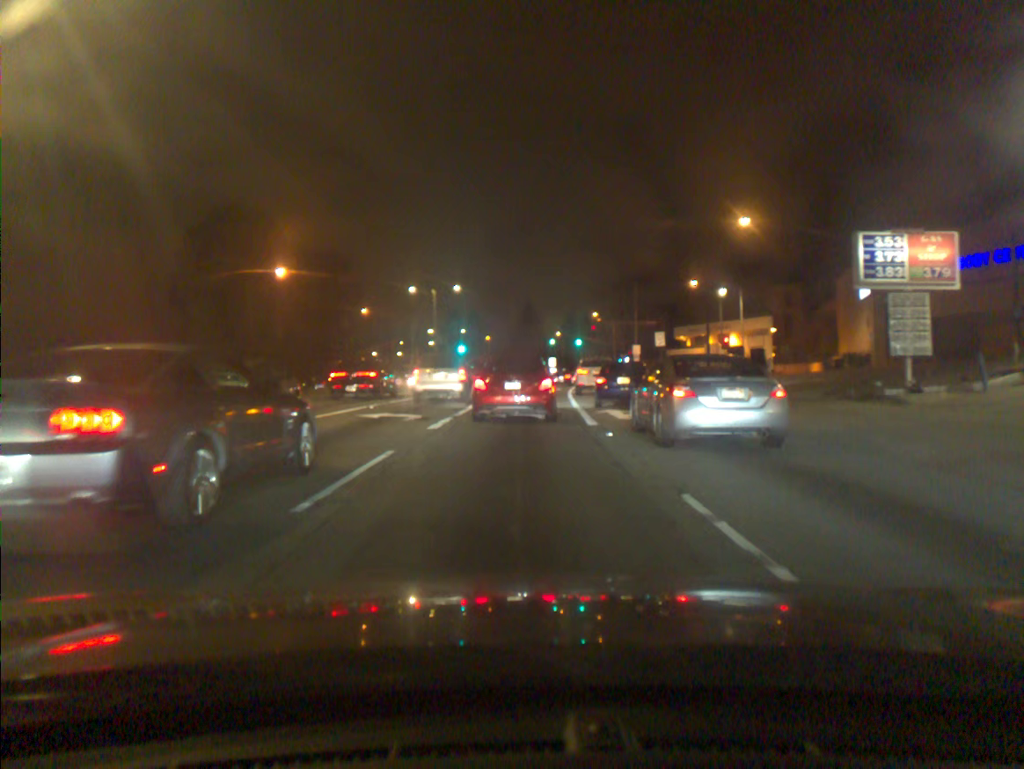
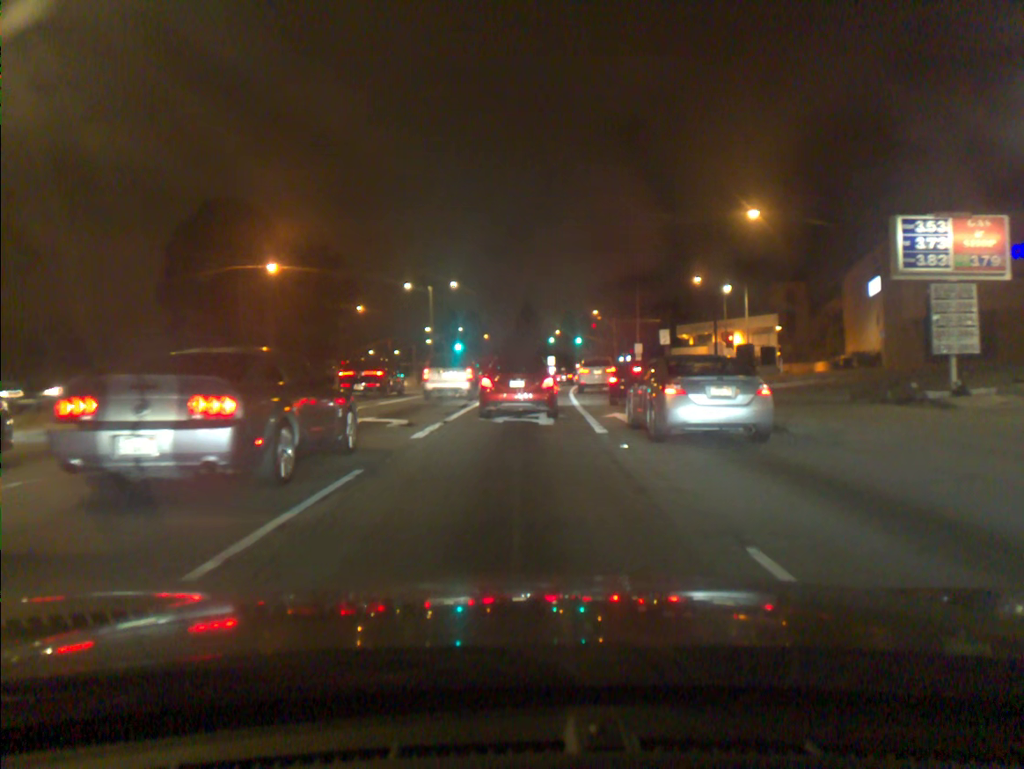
(0.0, +2.0) m; 0°
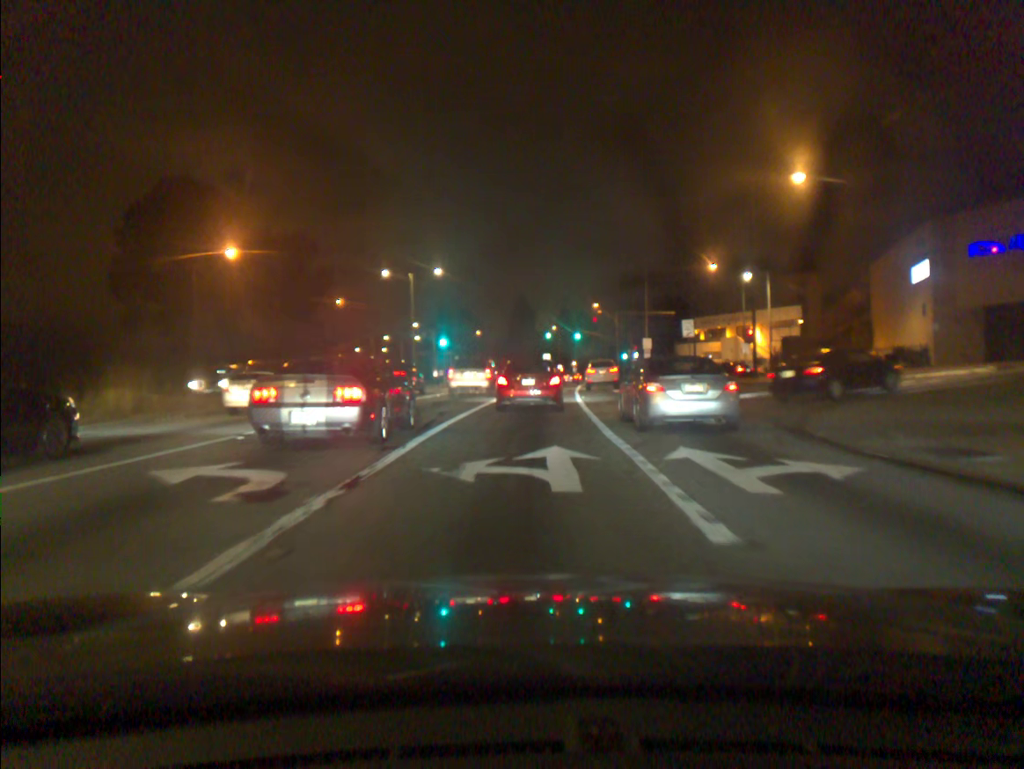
(0.0, +8.5) m; +1°
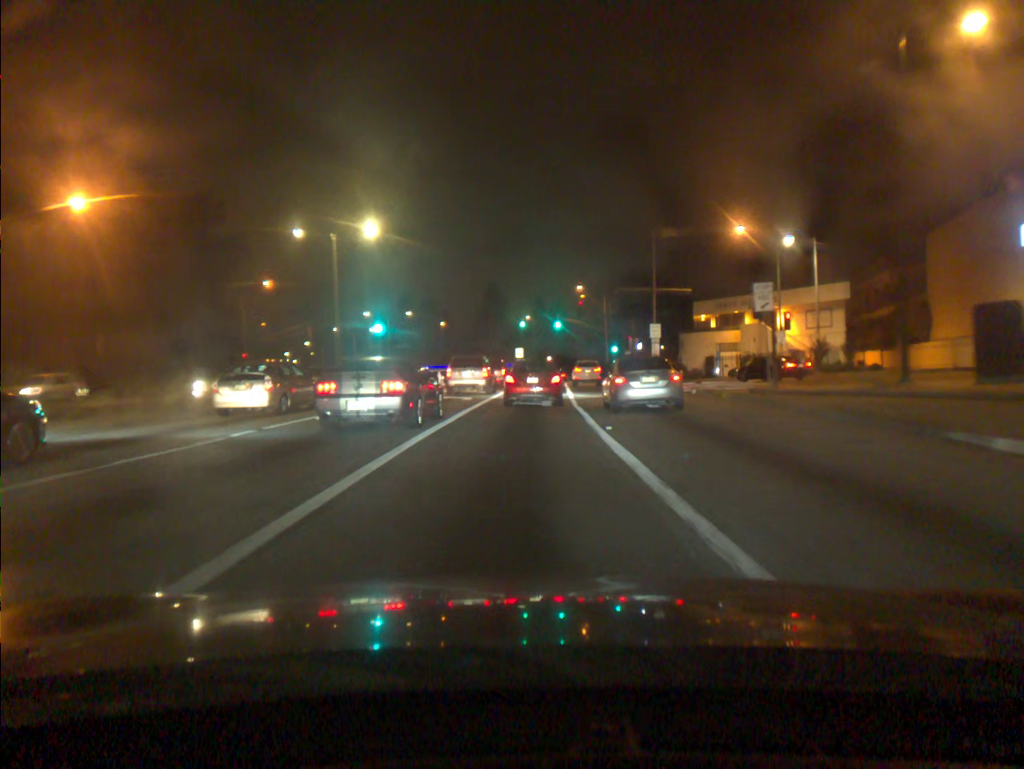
(+0.3, +16.7) m; +2°
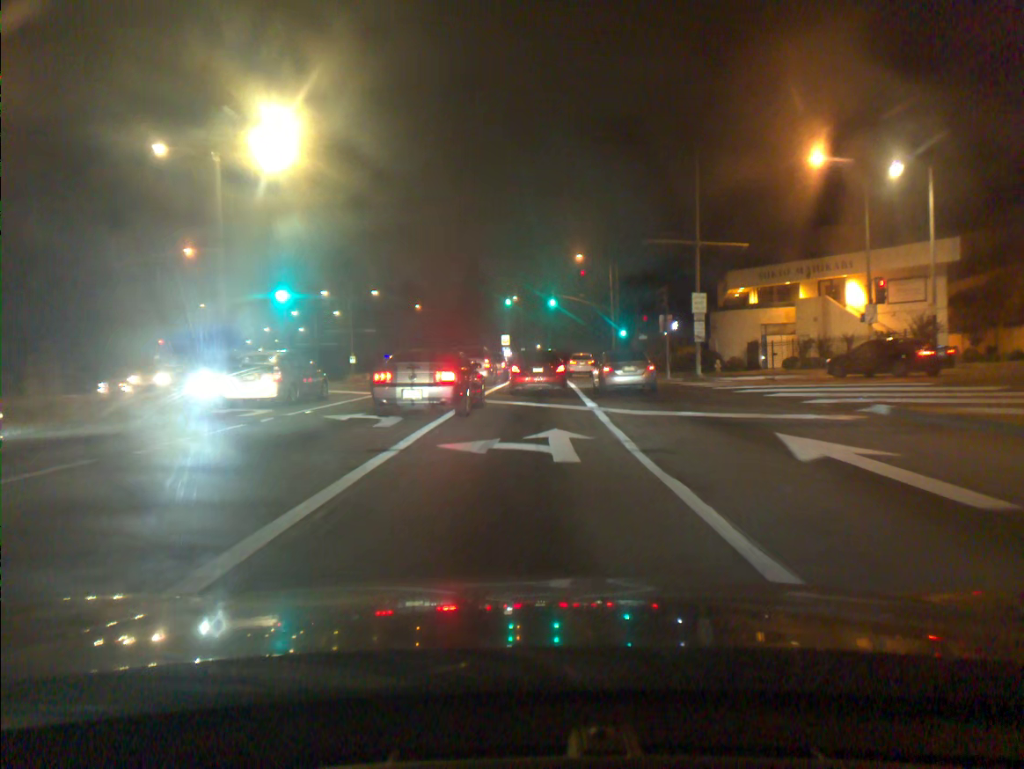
(+0.1, +15.4) m; +1°
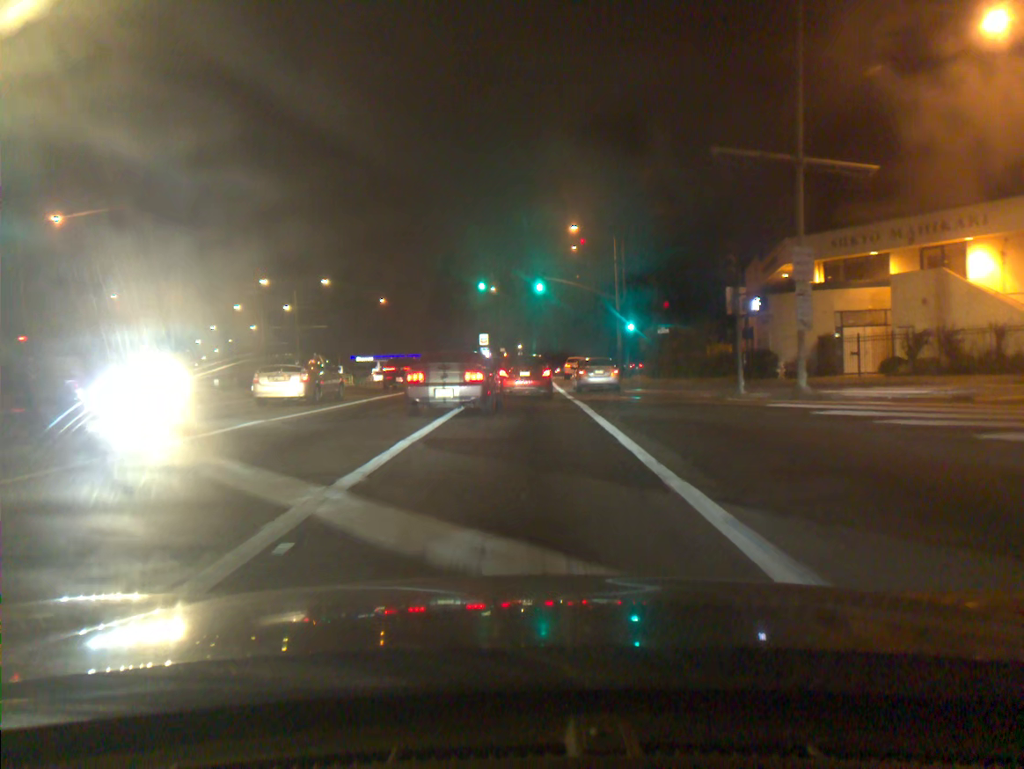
(+0.2, +15.2) m; +1°
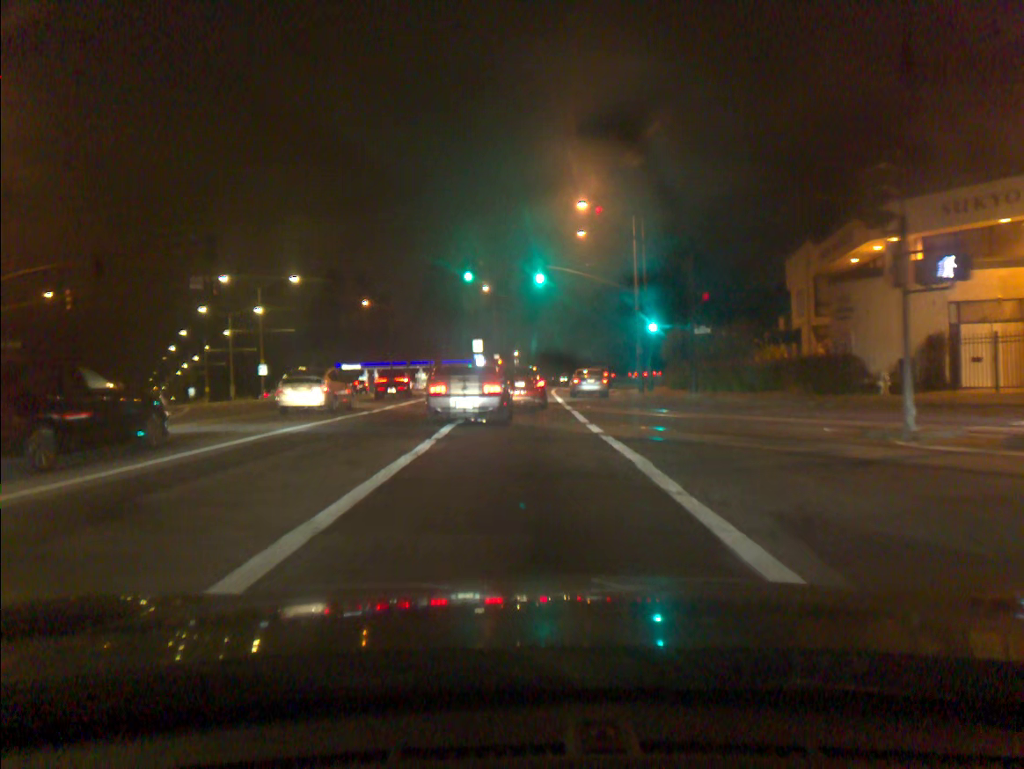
(+0.1, +9.9) m; +1°
